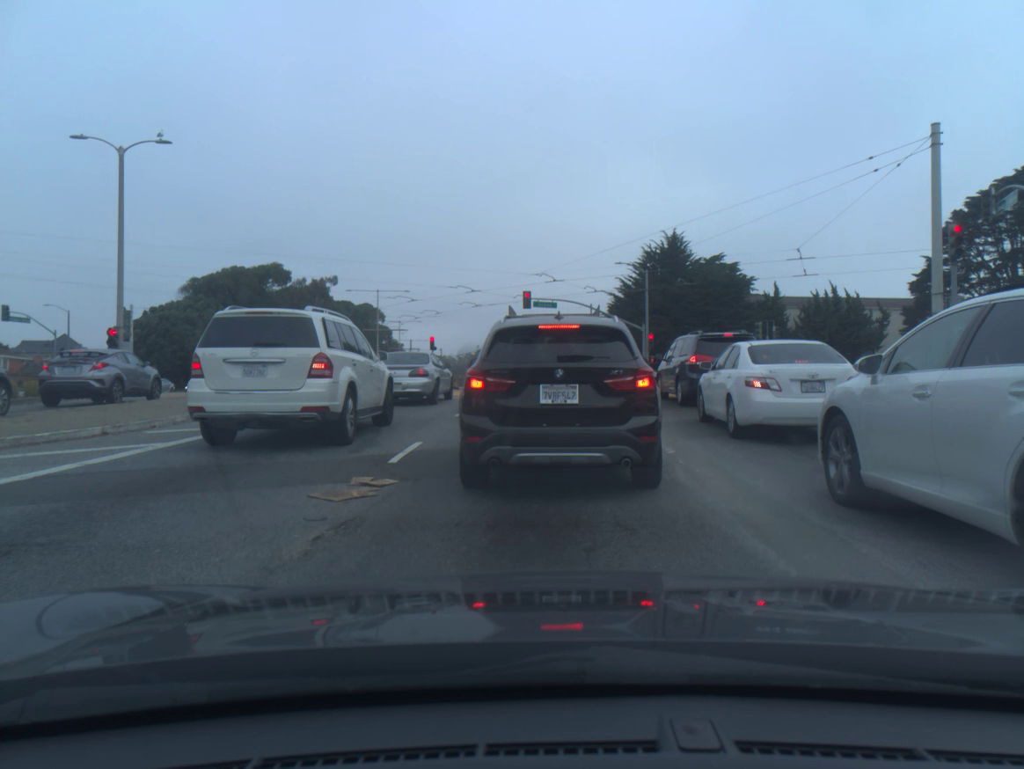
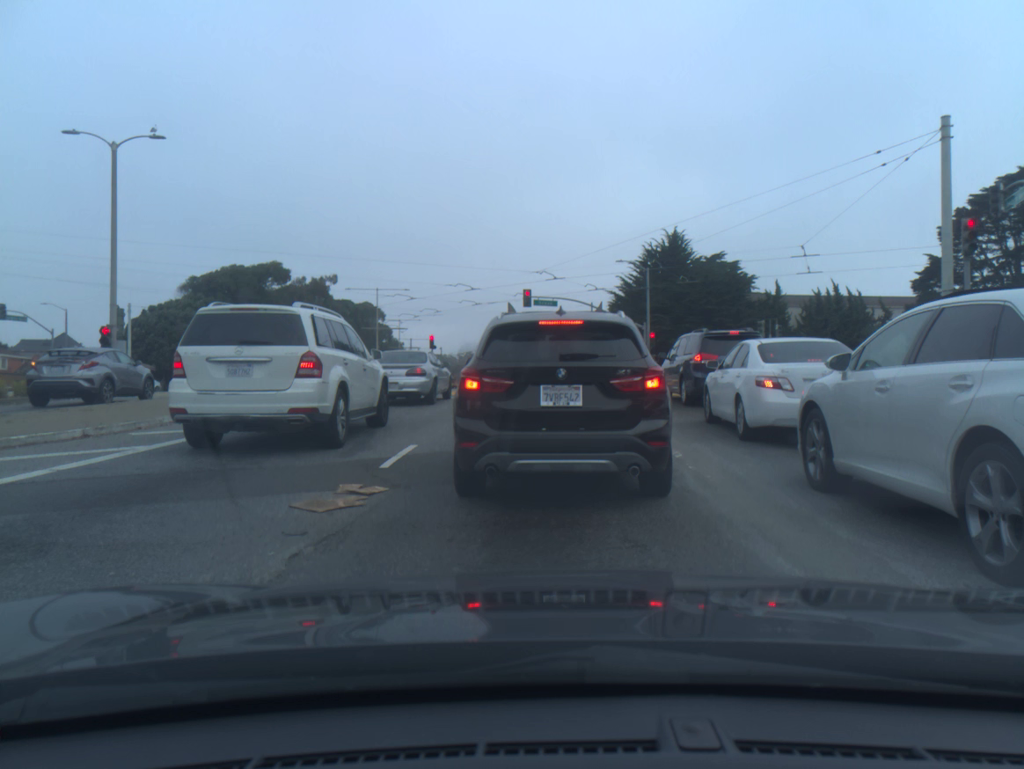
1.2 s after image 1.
(0.0, +0.5) m; 0°
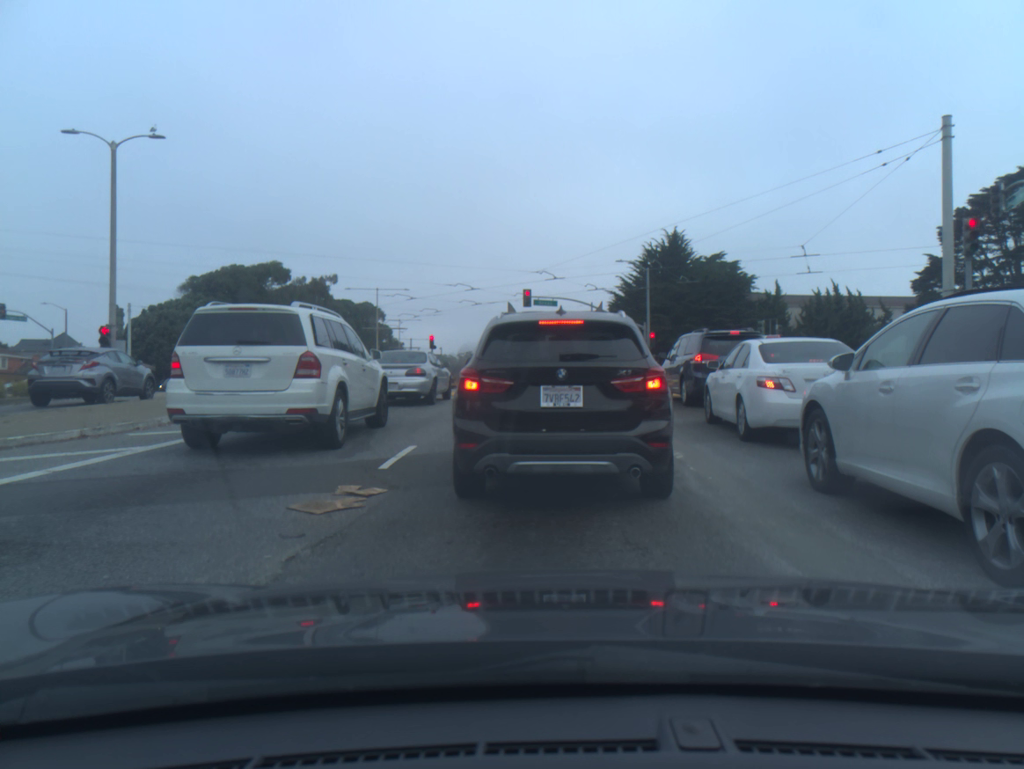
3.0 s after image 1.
(0.0, +0.1) m; 0°
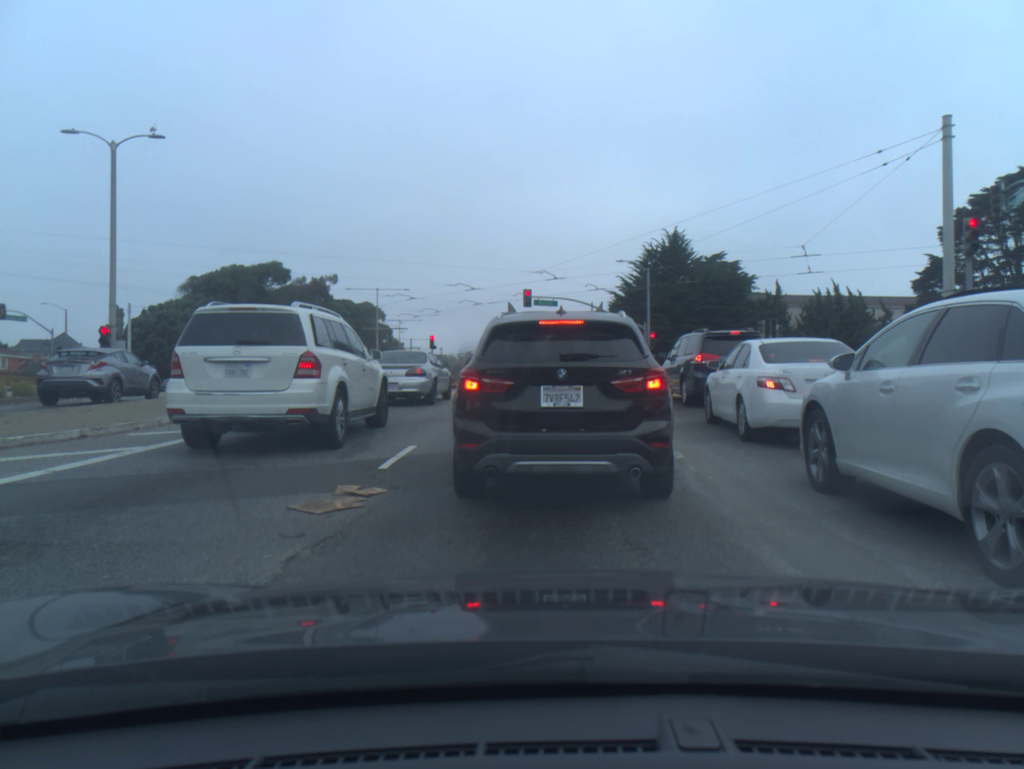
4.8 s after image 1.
(0.0, 0.0) m; 0°
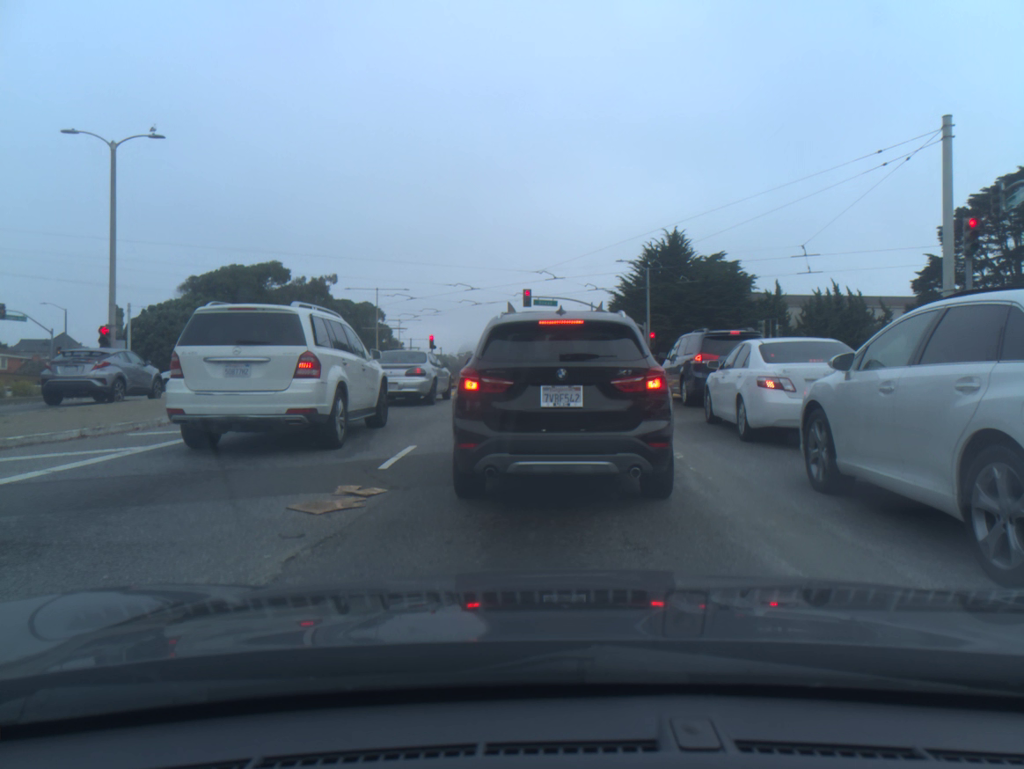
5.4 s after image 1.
(0.0, 0.0) m; 0°
